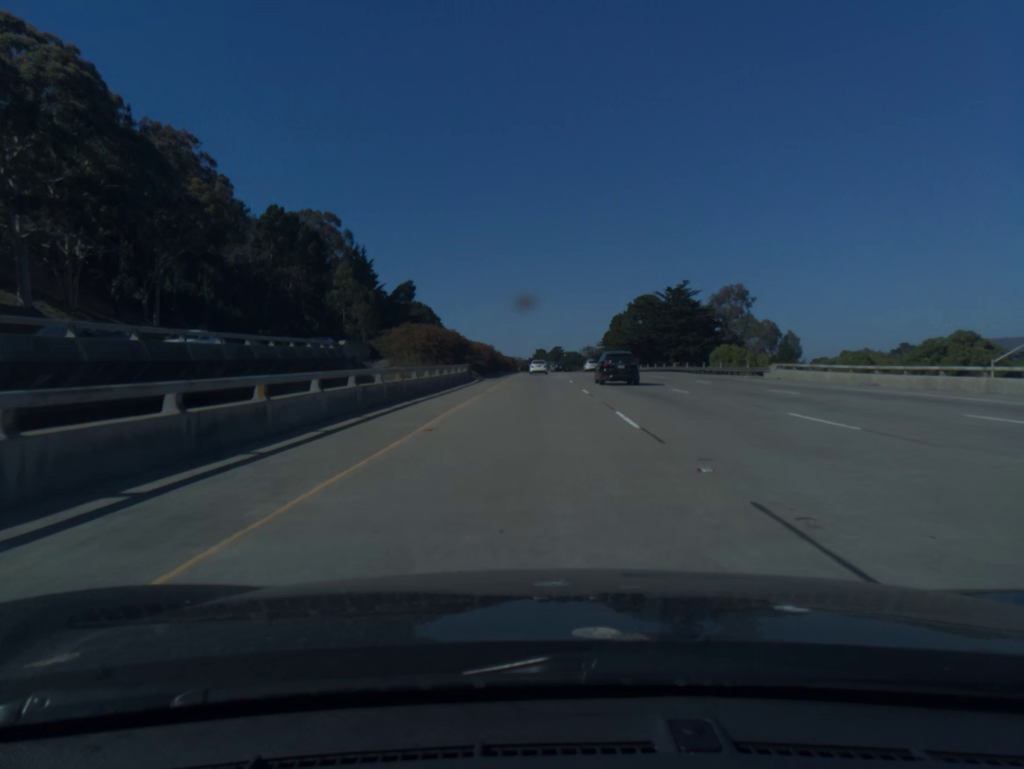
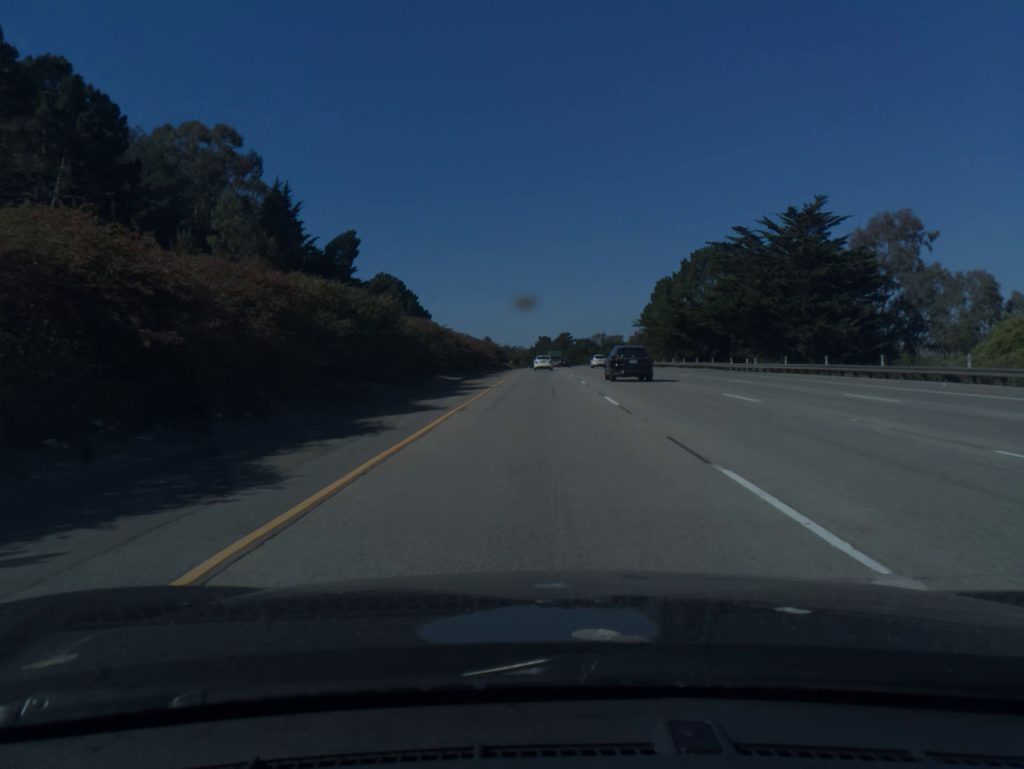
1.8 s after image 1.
(-0.2, +62.9) m; 0°
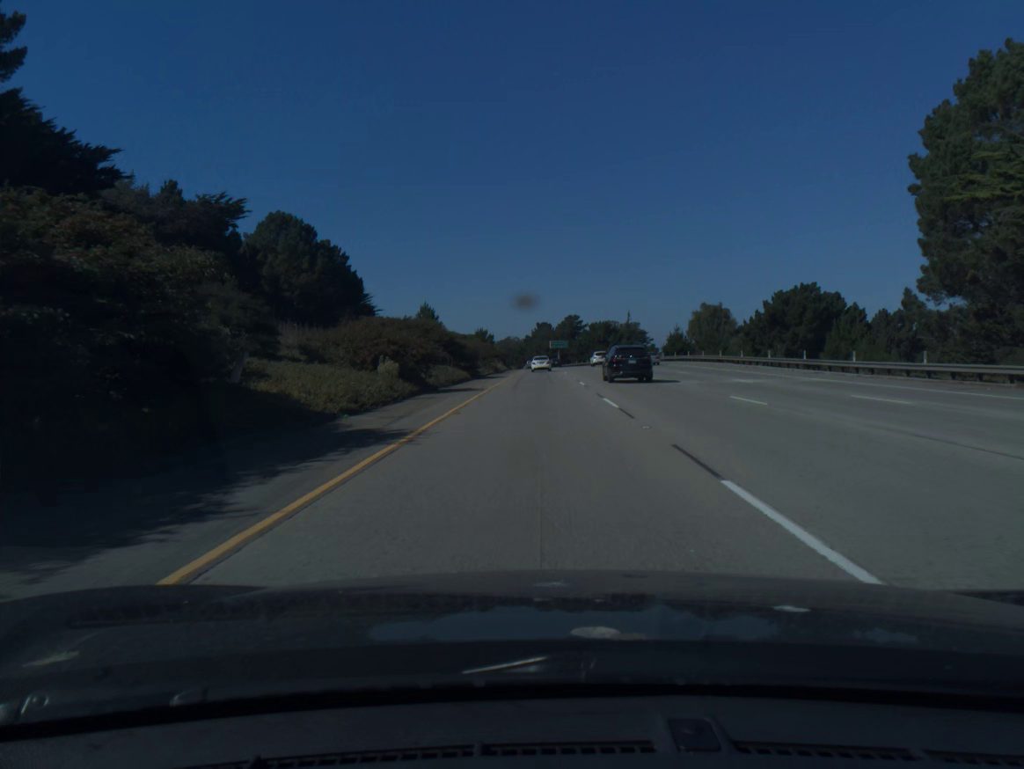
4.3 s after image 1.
(+0.2, +88.3) m; 0°
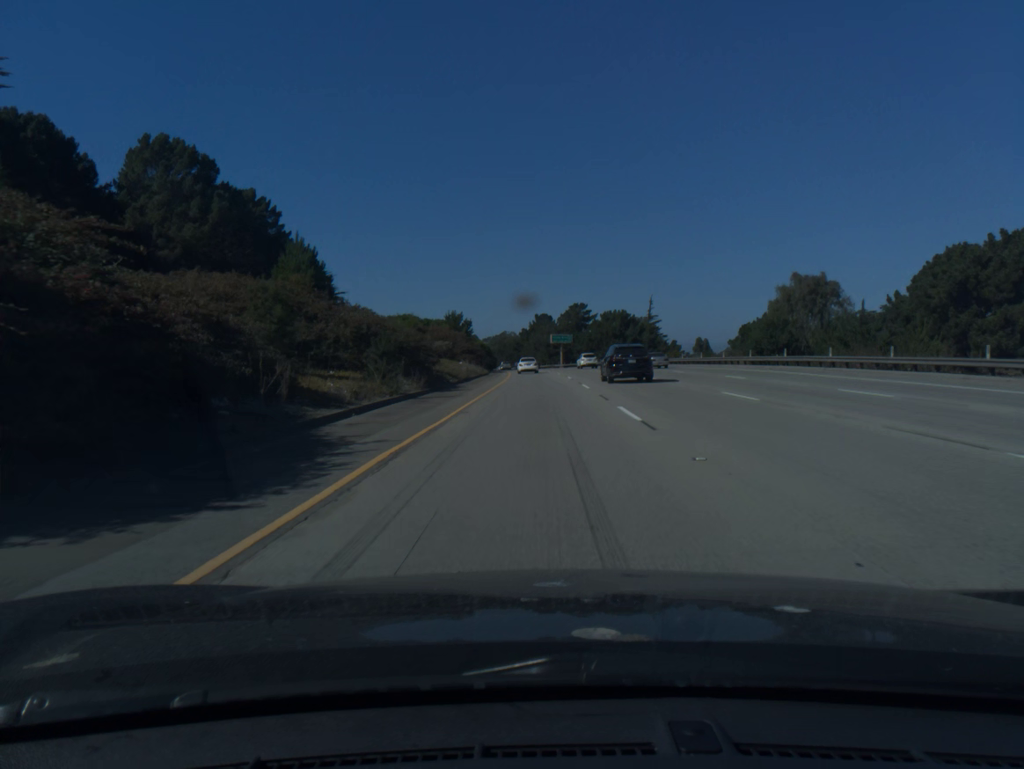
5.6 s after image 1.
(0.0, +42.8) m; 0°
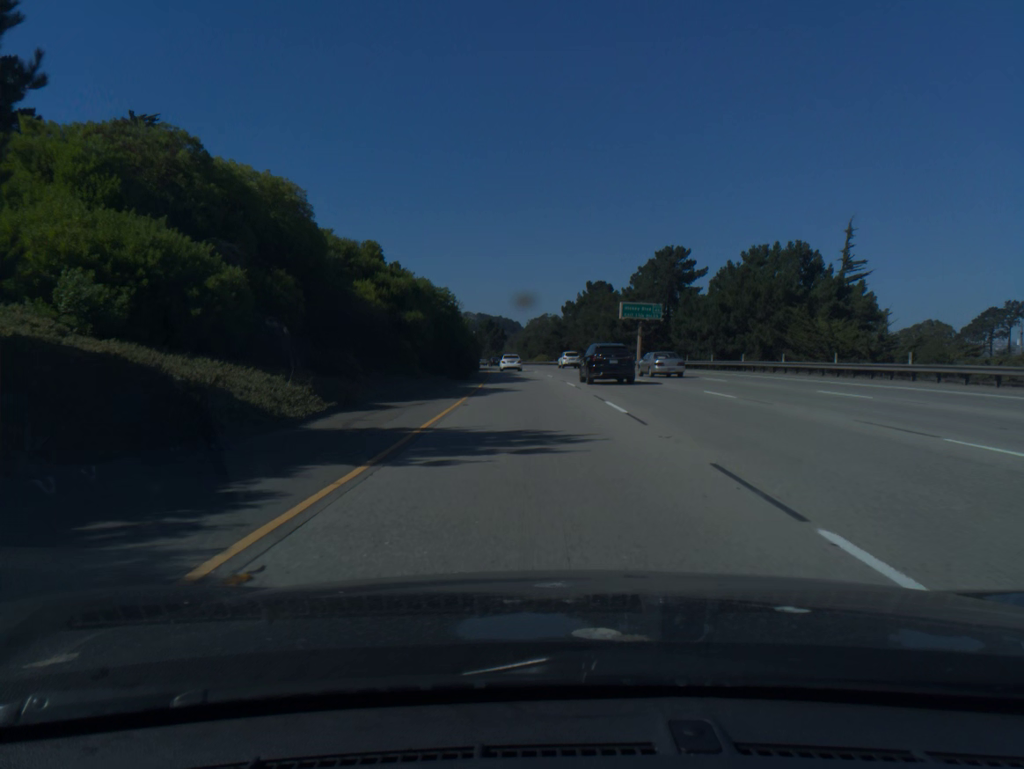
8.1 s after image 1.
(-1.5, +86.1) m; -3°
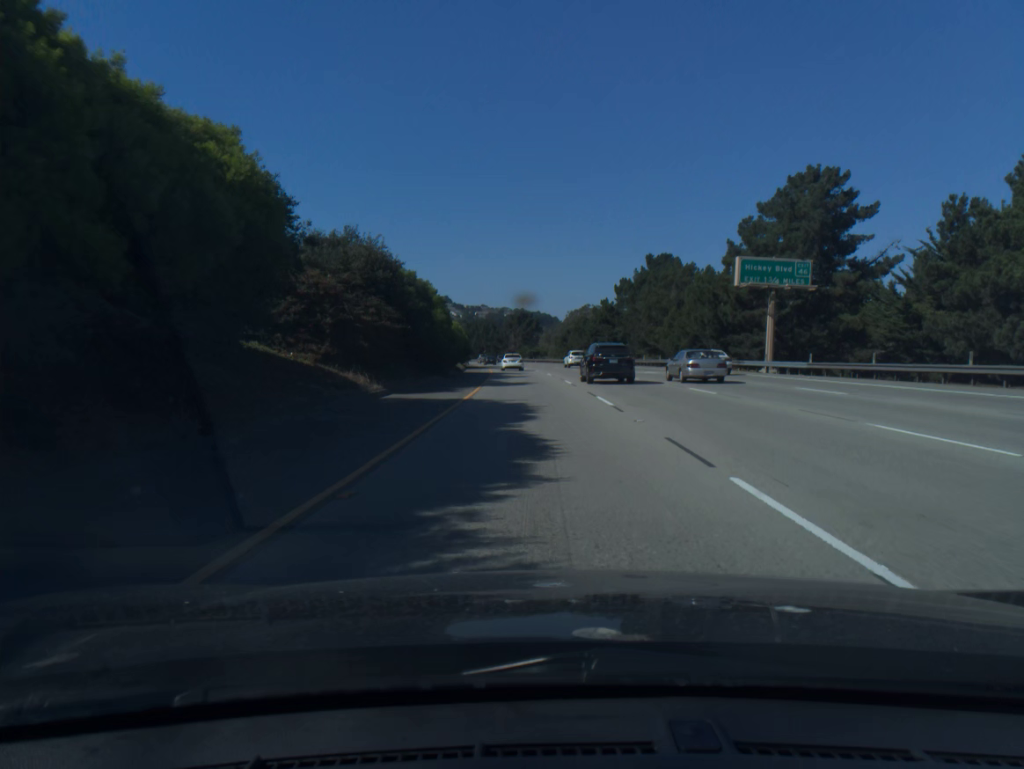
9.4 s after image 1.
(-1.0, +41.5) m; -3°
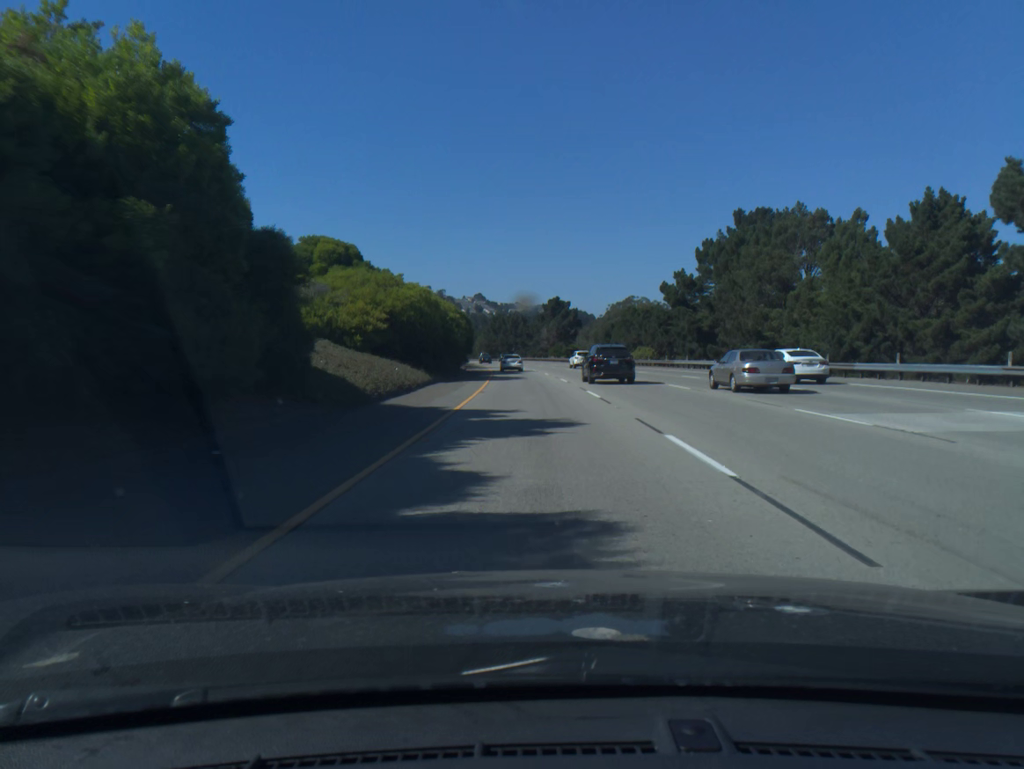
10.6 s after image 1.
(-0.9, +39.6) m; -3°
